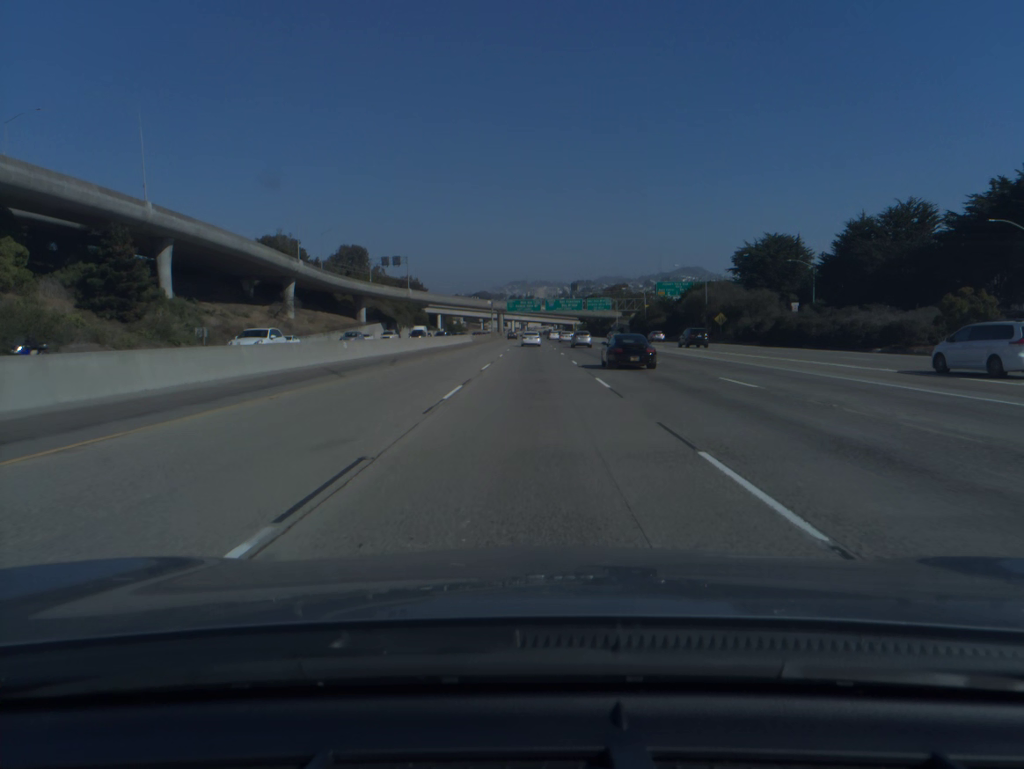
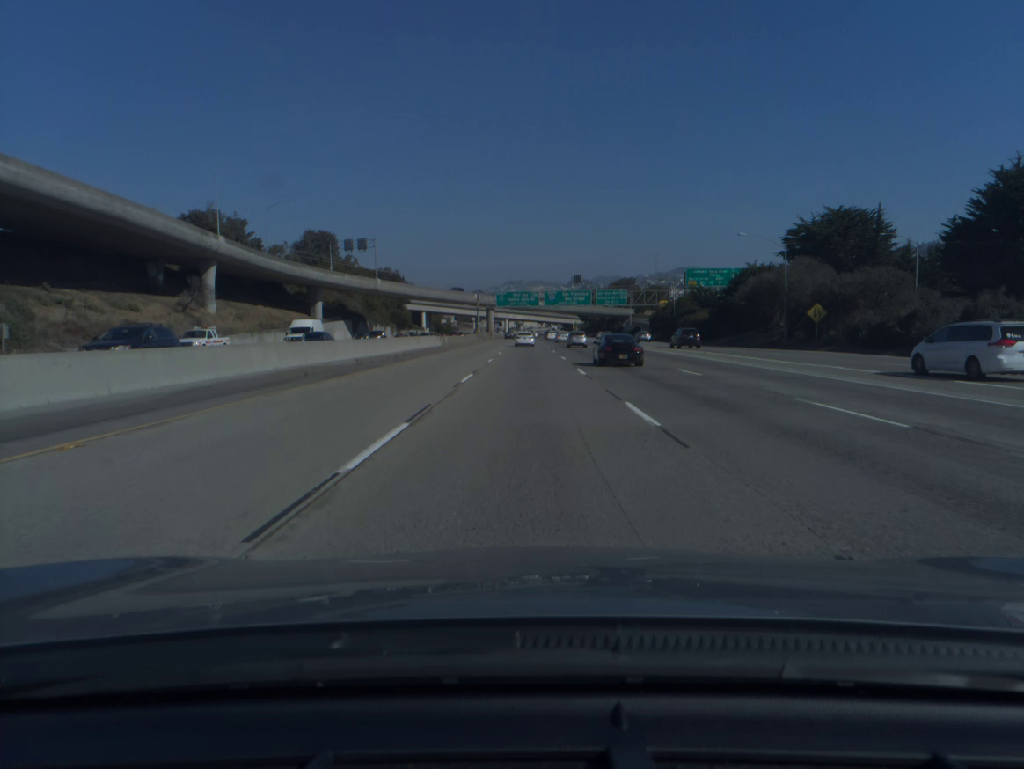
(+0.1, +36.2) m; 0°
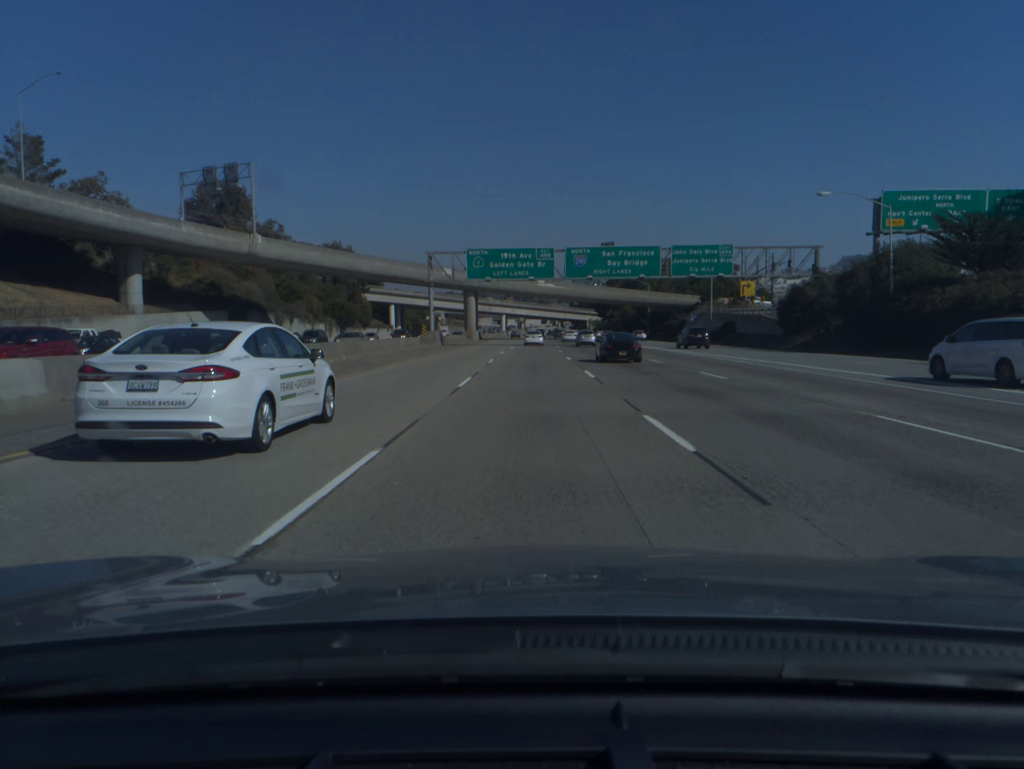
(-0.3, +73.5) m; 0°
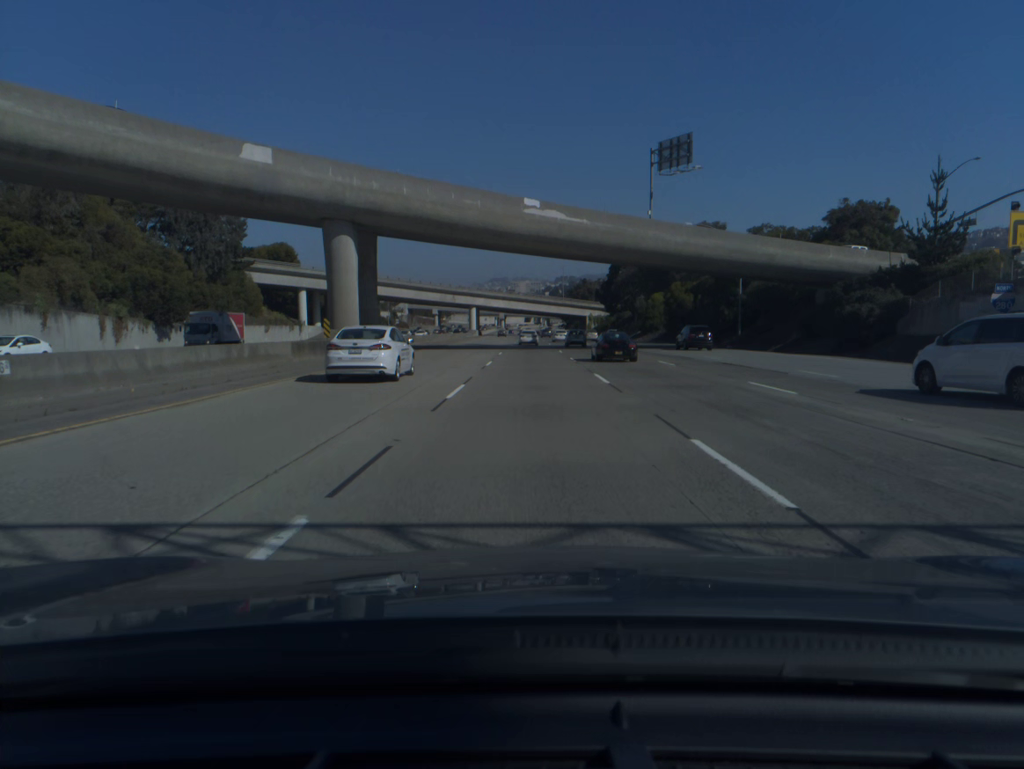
(+0.5, +74.3) m; +1°
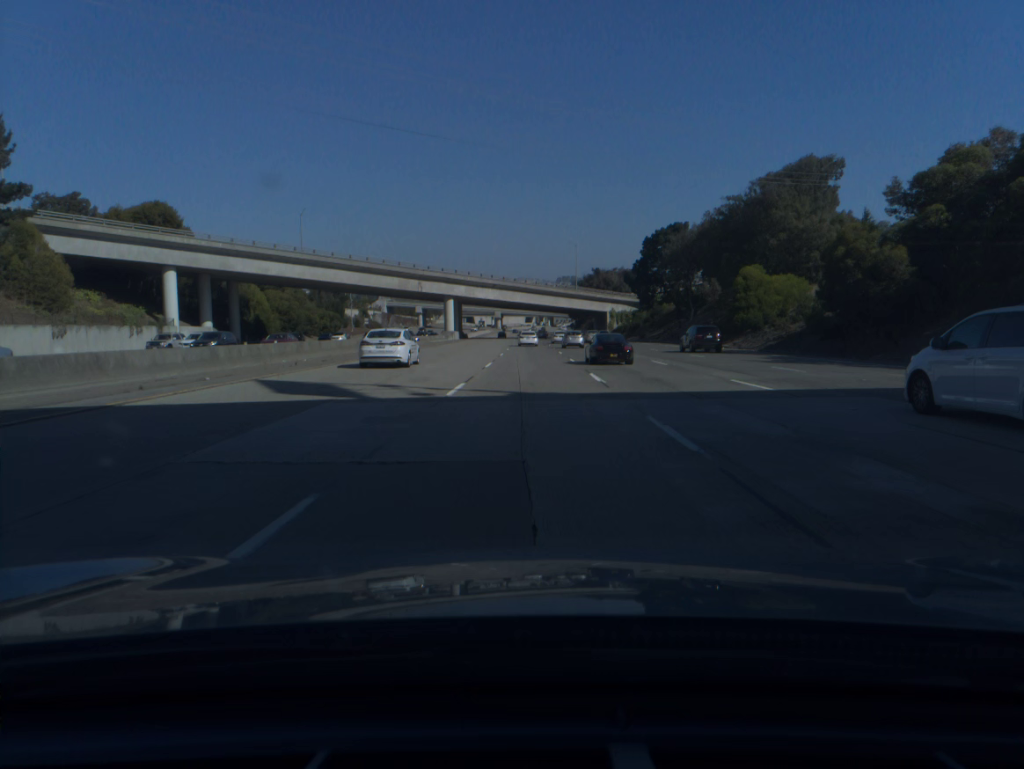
(+0.1, +56.2) m; 0°
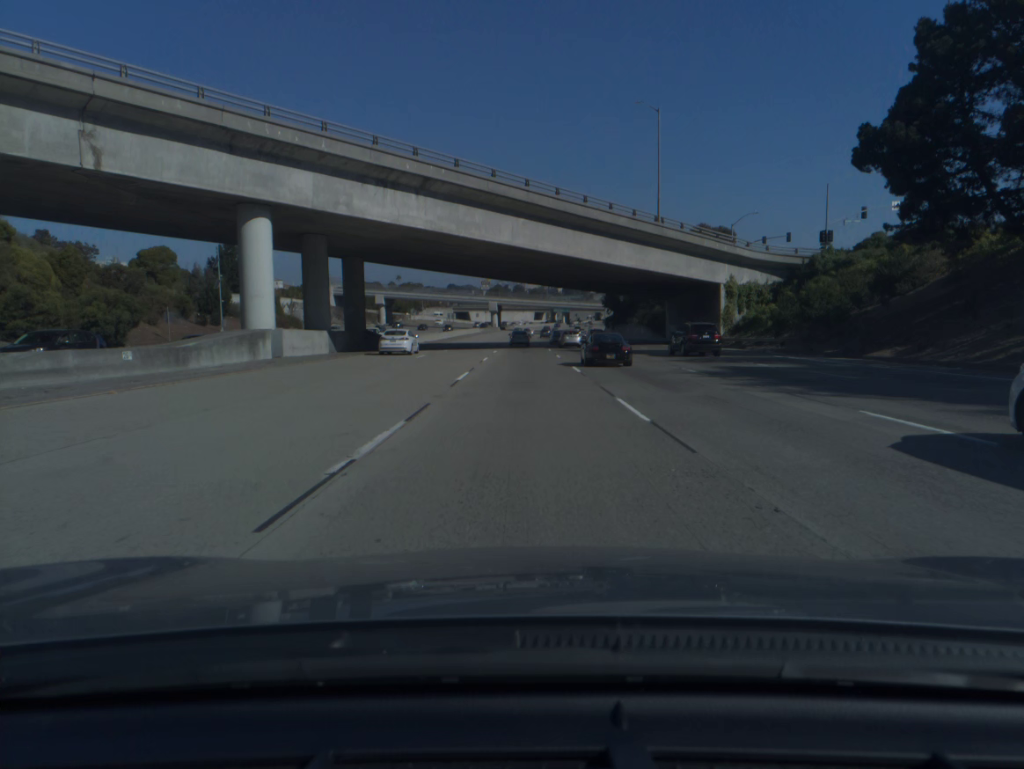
(-0.1, +94.5) m; -1°
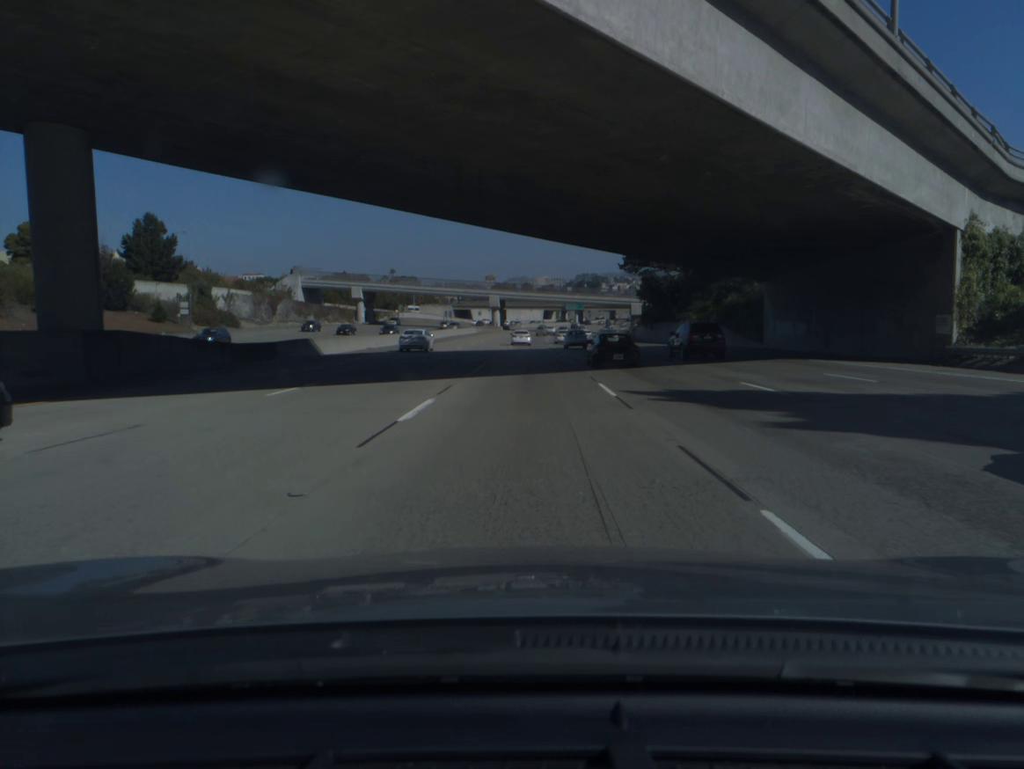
(-0.3, +38.1) m; -1°
